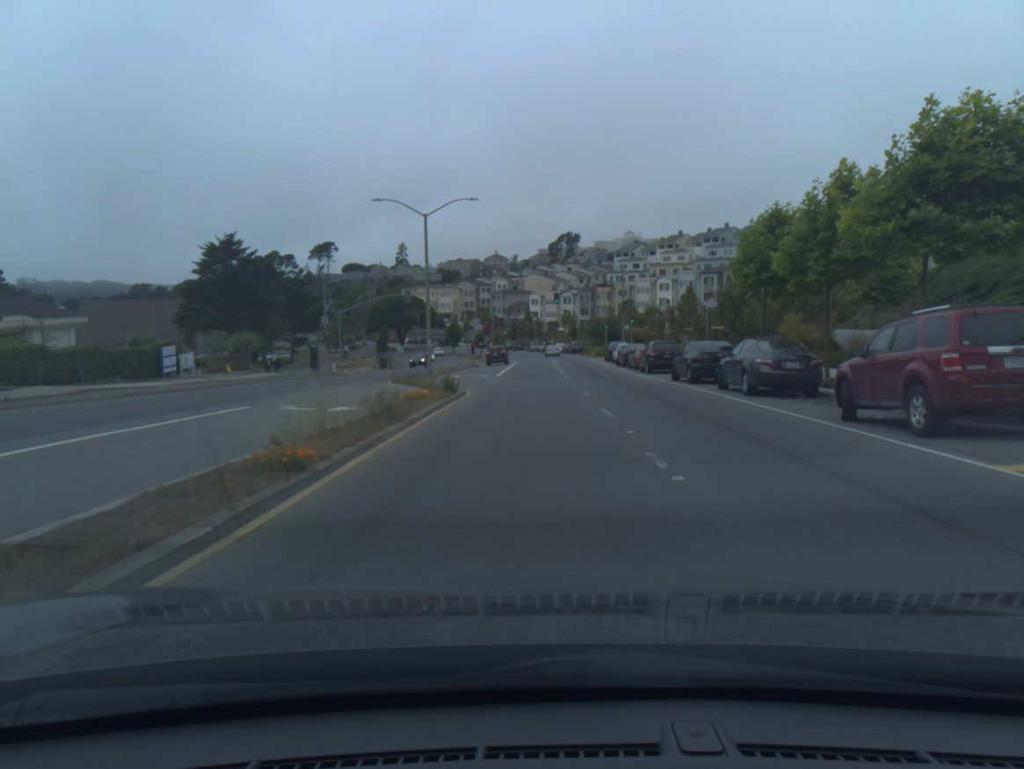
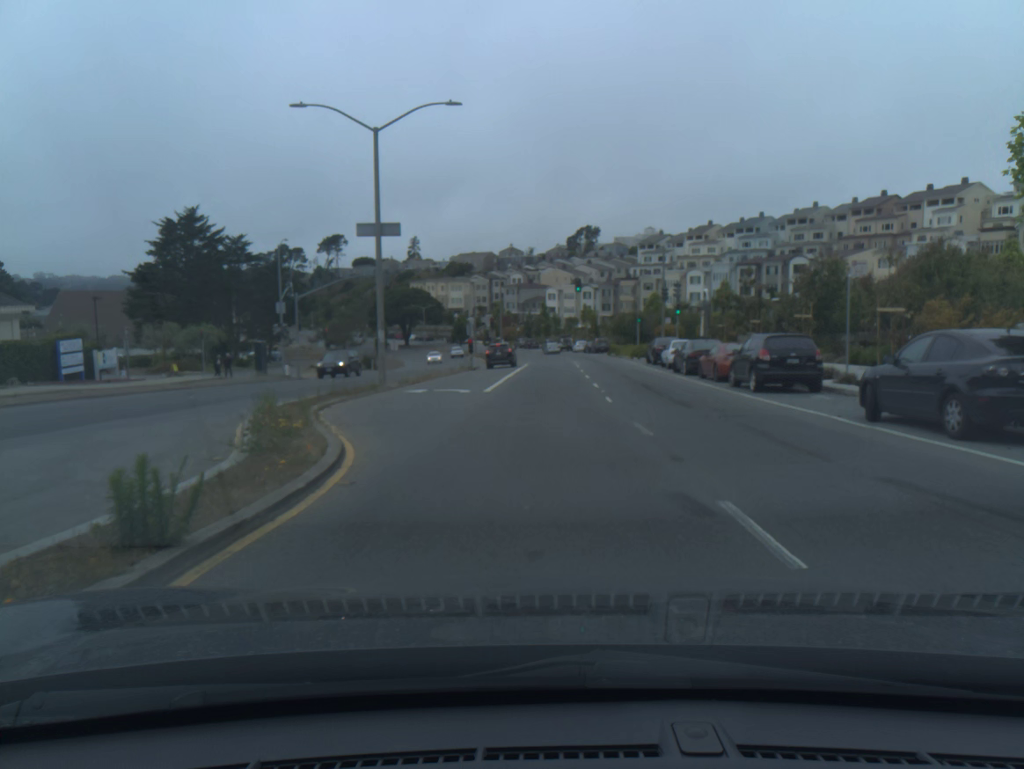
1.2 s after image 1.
(-0.1, +16.6) m; -2°
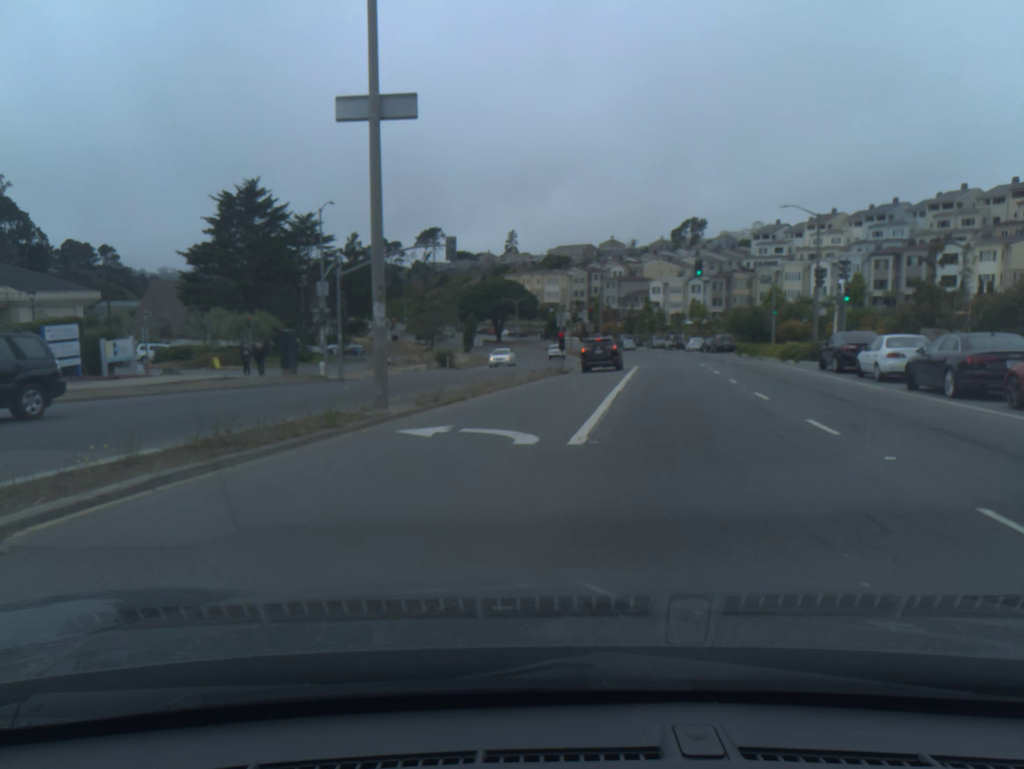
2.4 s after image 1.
(-0.8, +13.7) m; -7°
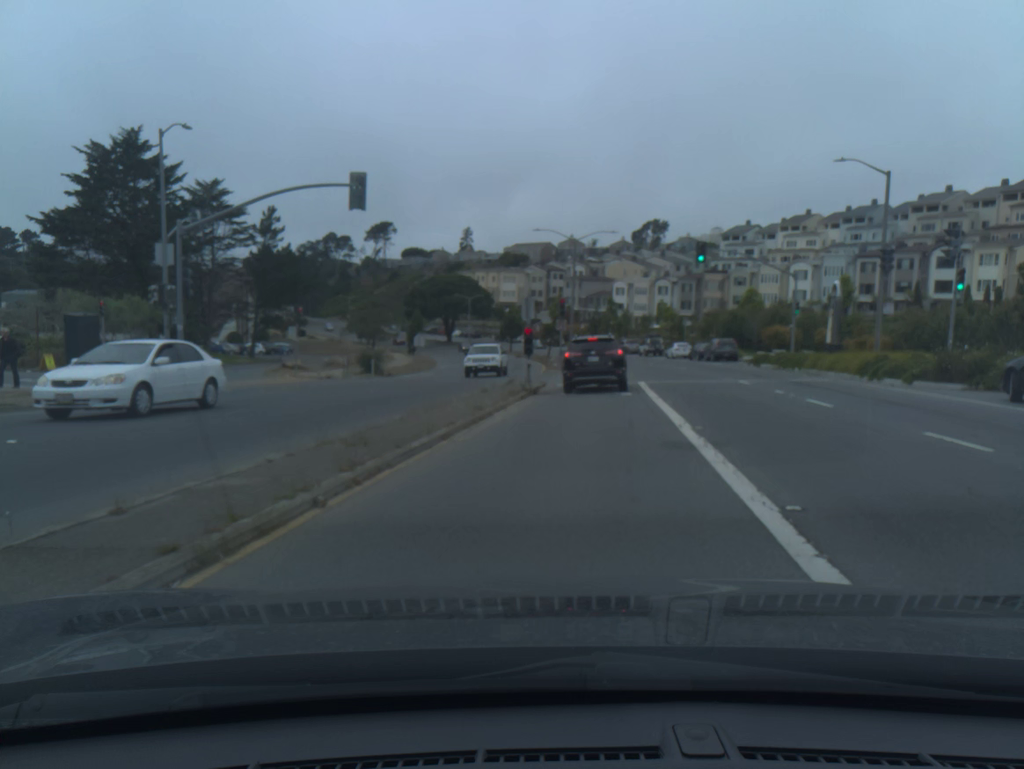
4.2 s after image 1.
(+0.1, +14.9) m; +5°
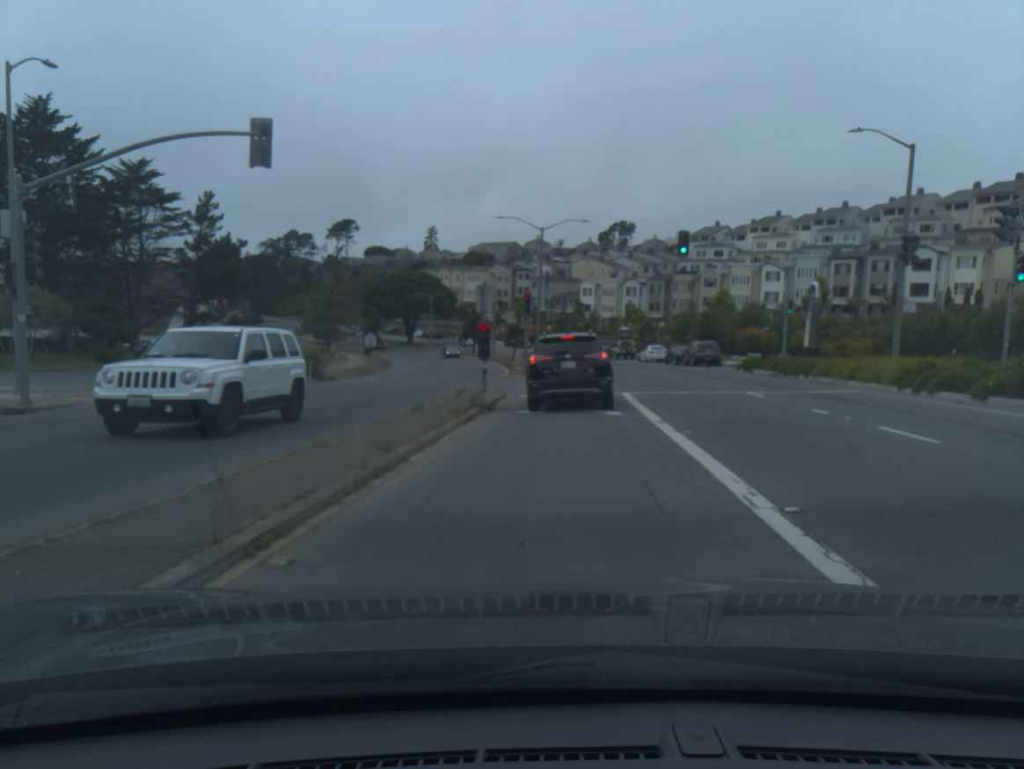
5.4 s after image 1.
(+0.1, +6.0) m; +2°
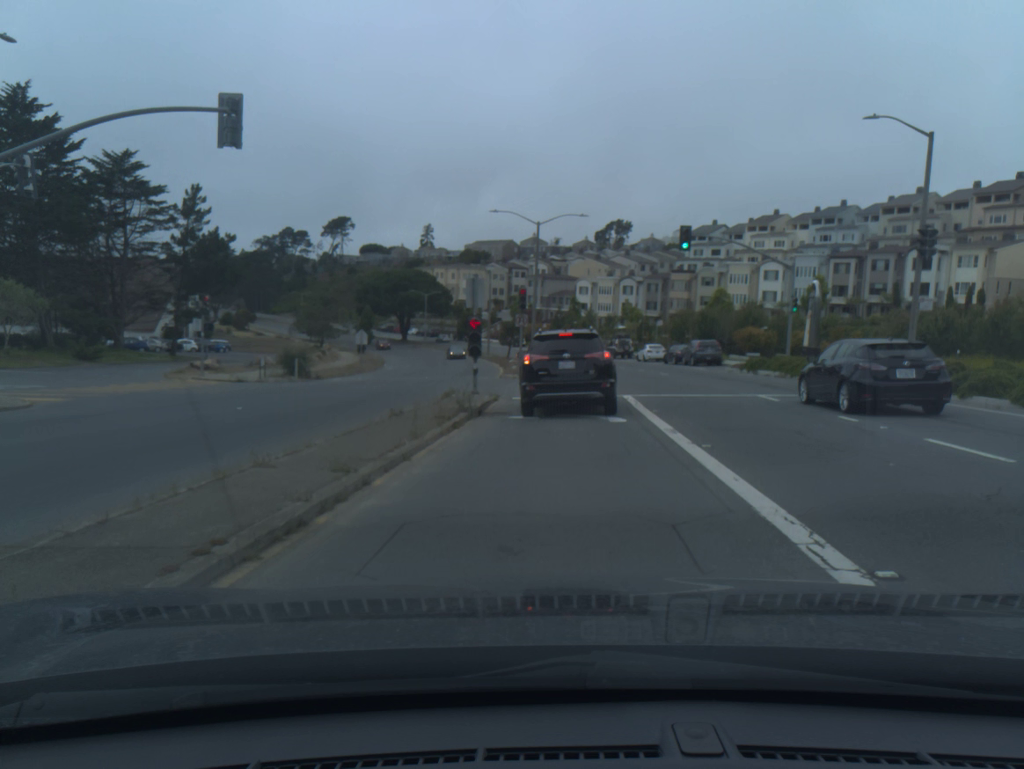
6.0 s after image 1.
(0.0, +1.8) m; 0°
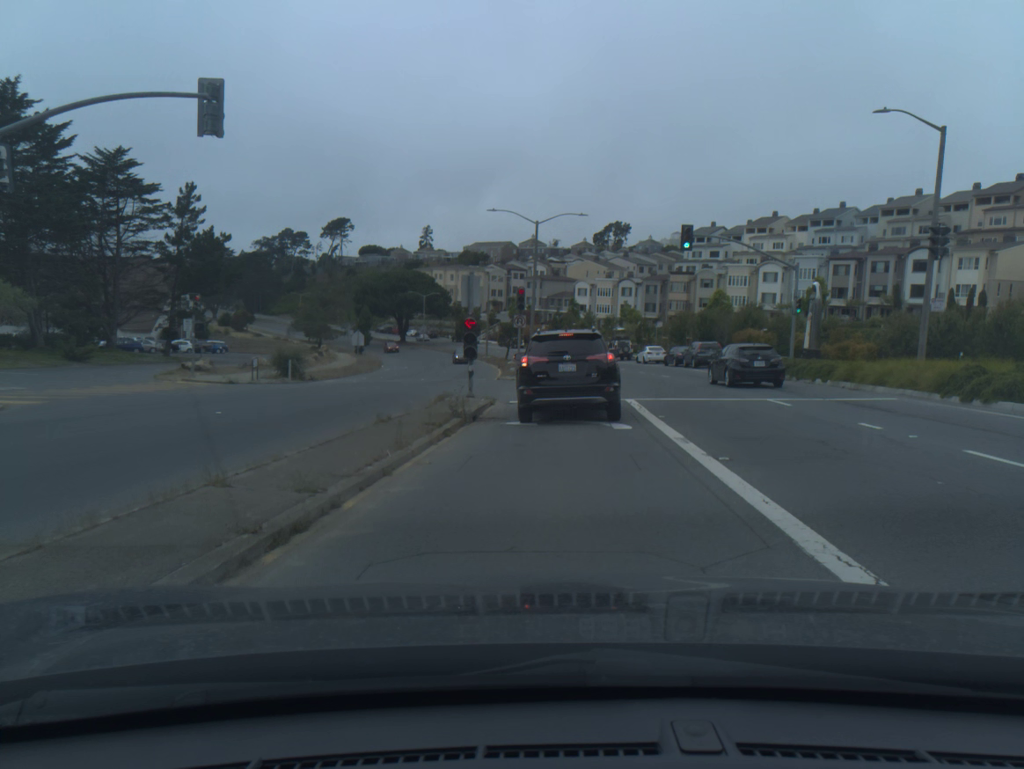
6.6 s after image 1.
(0.0, +1.1) m; 0°
